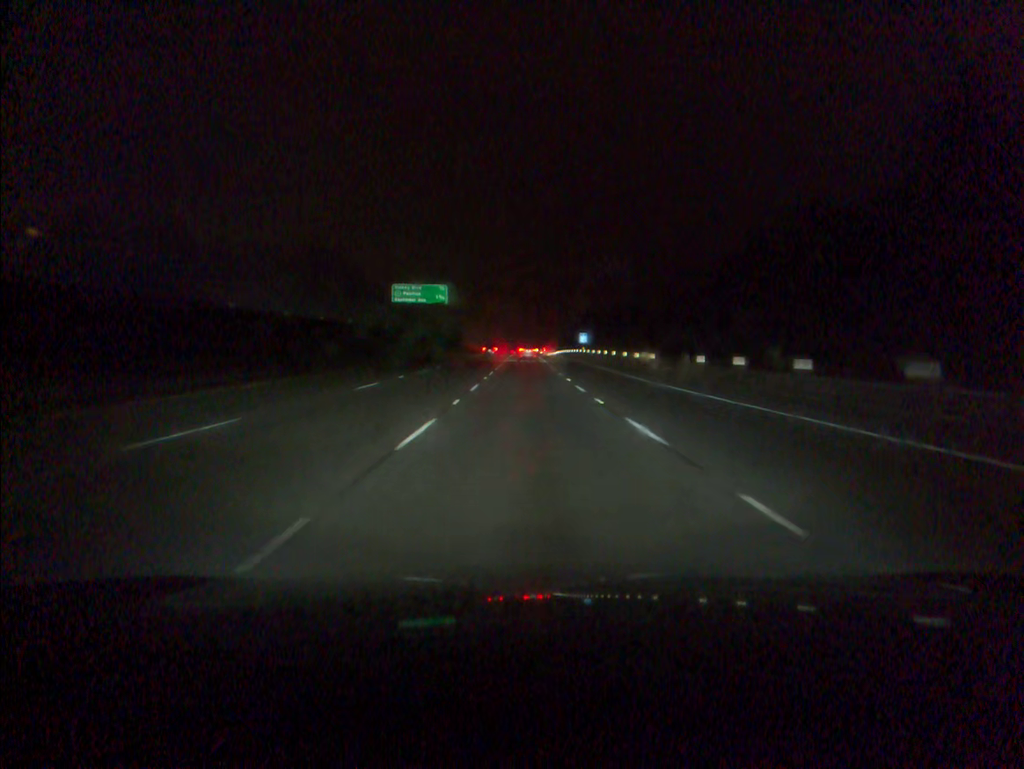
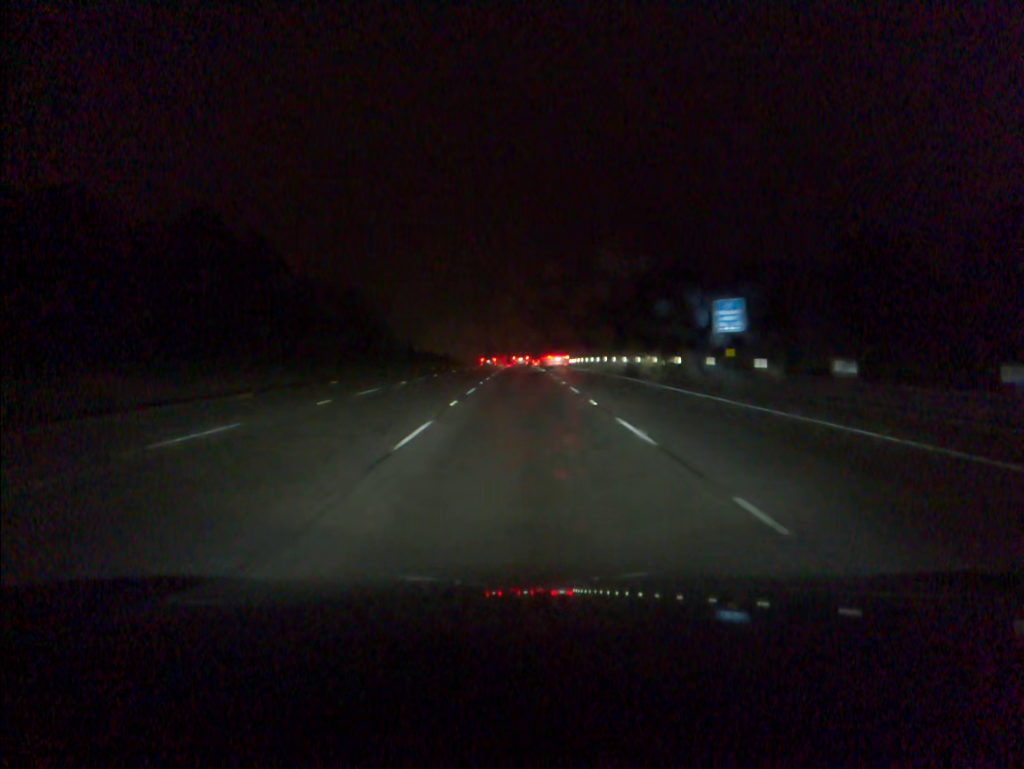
(0.0, +87.3) m; 0°
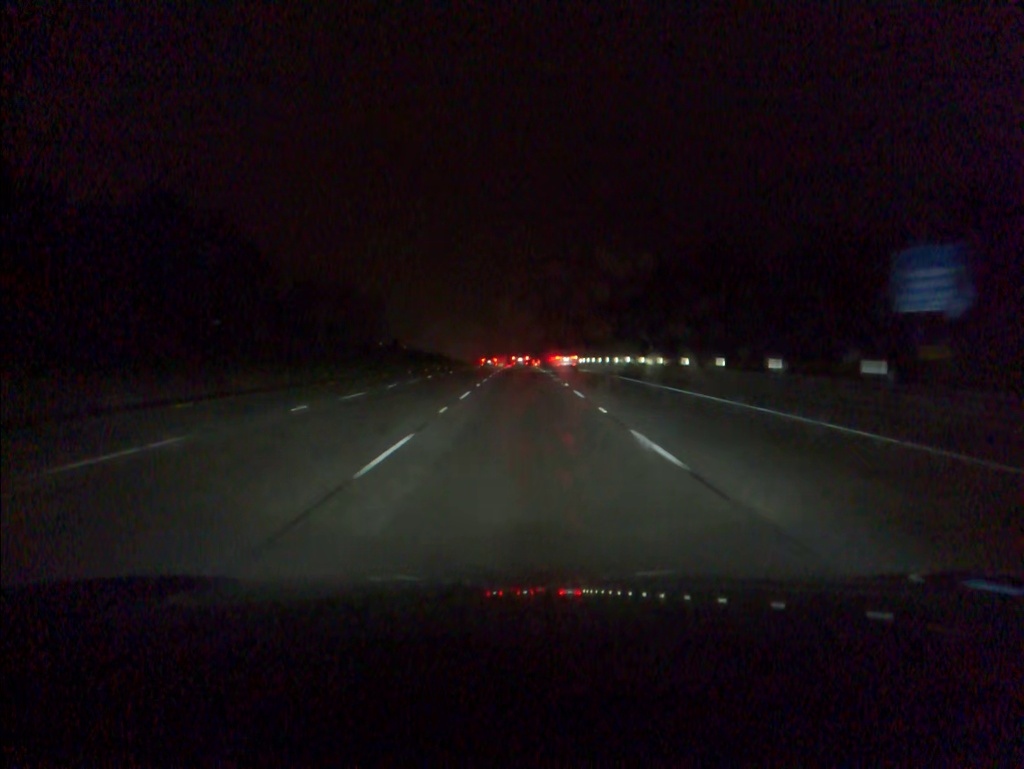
(0.0, +17.1) m; 0°
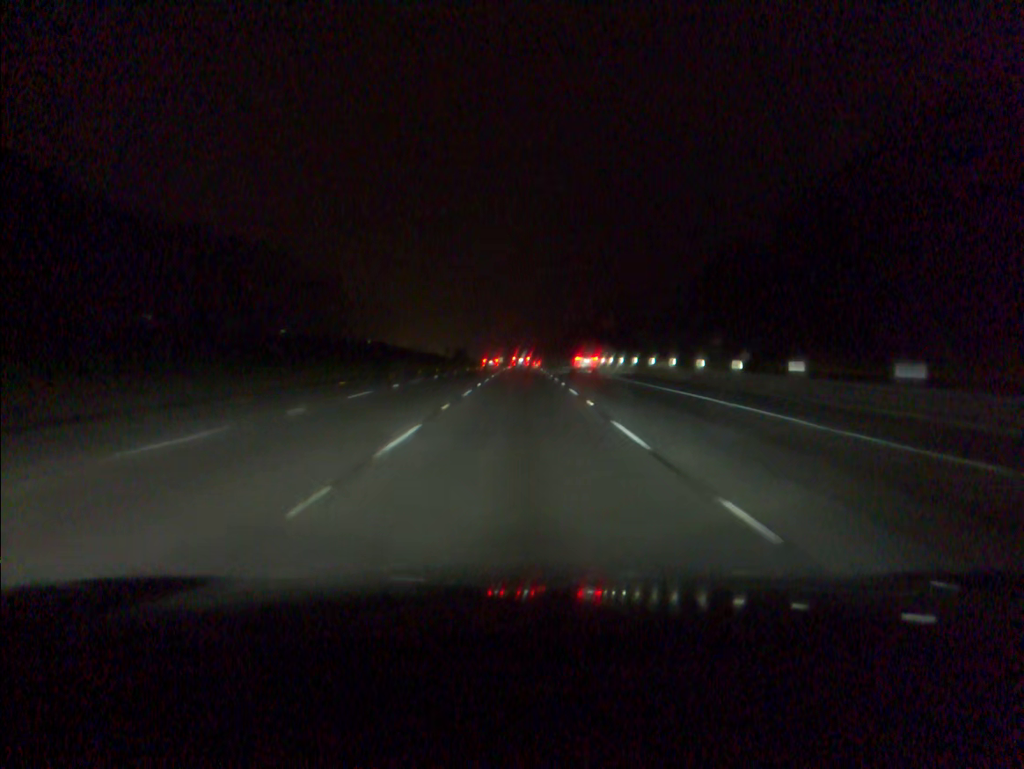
(-0.2, +85.4) m; 0°
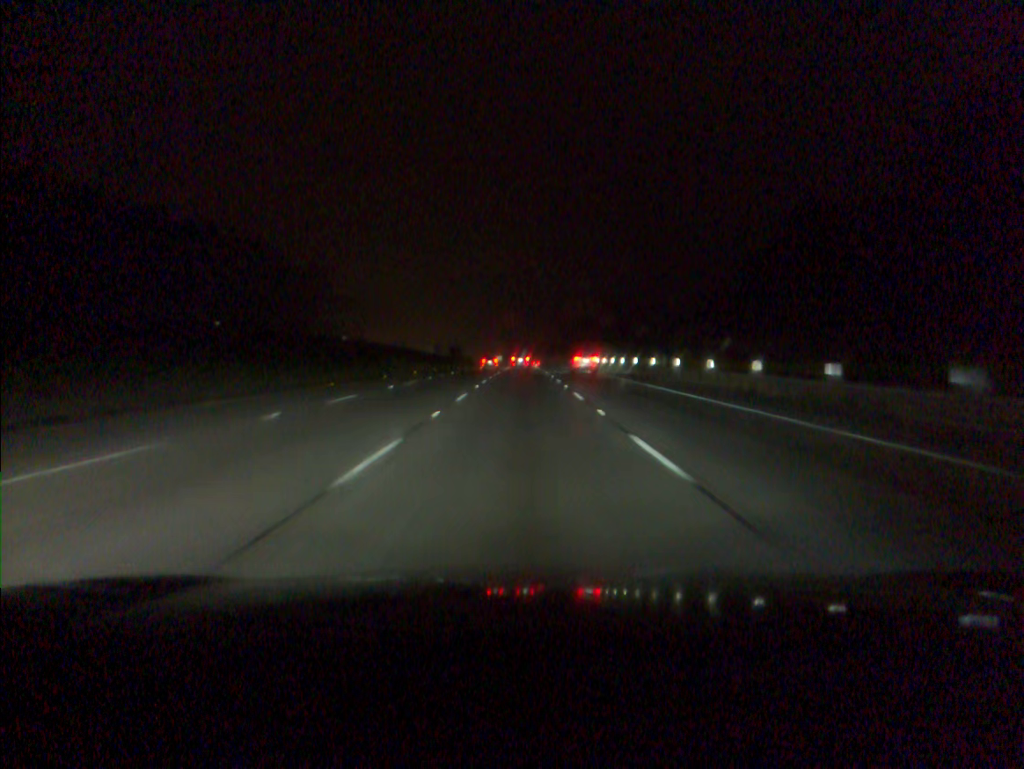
(0.0, +17.2) m; 0°
